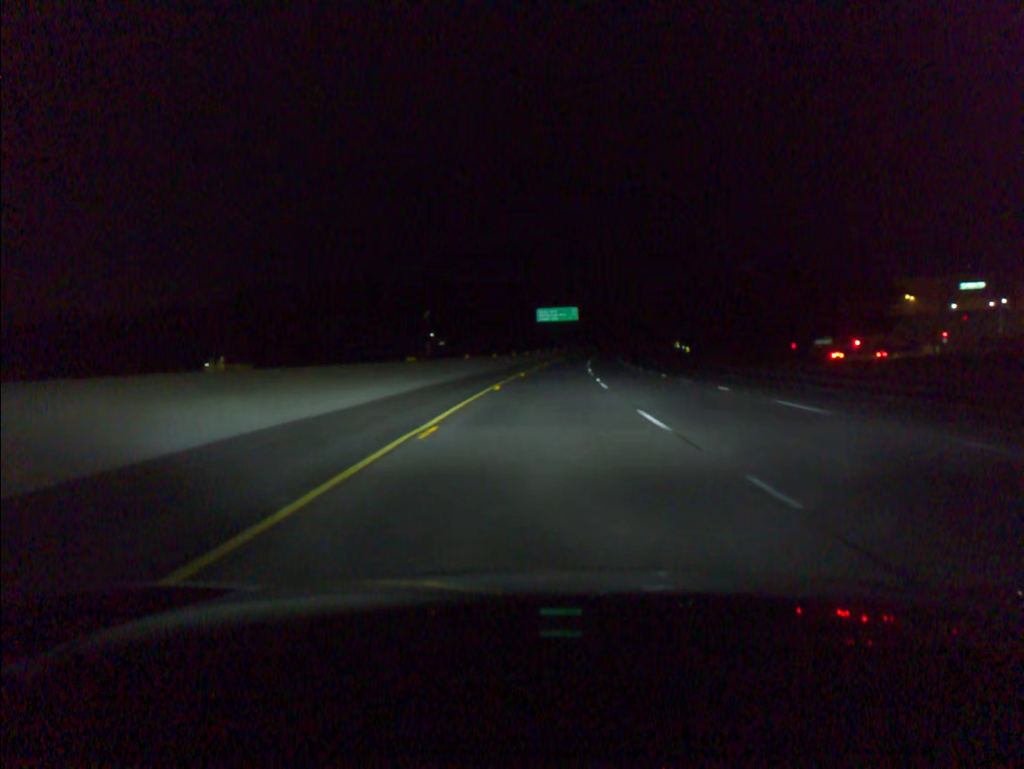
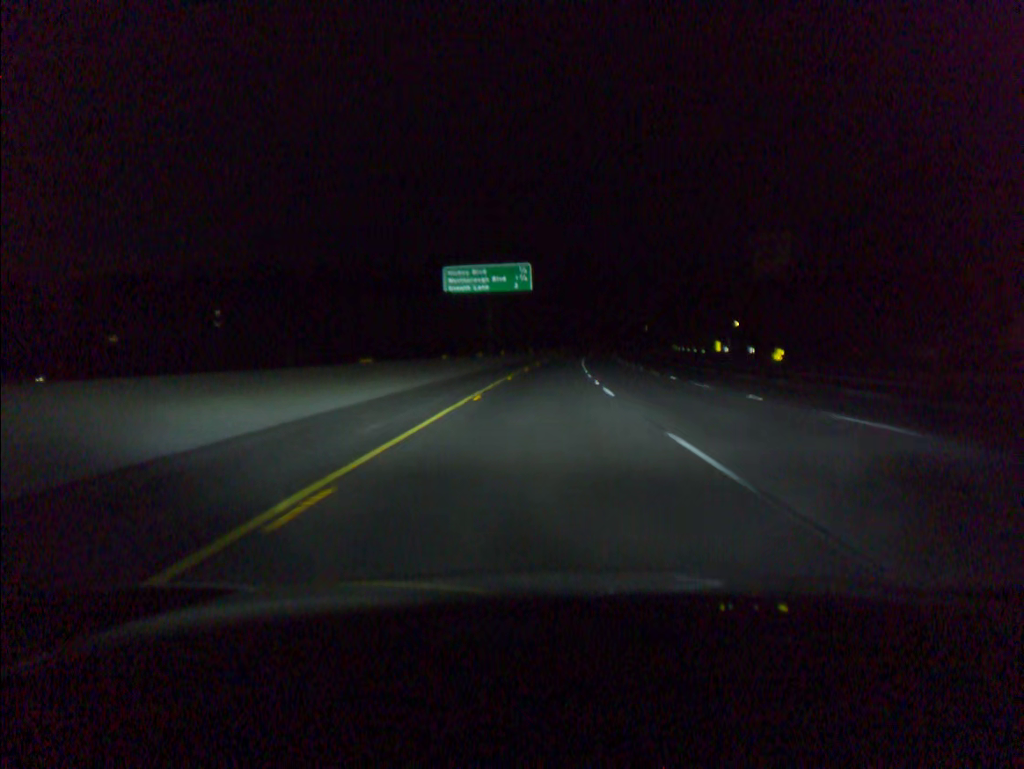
(+2.8, +78.1) m; +4°
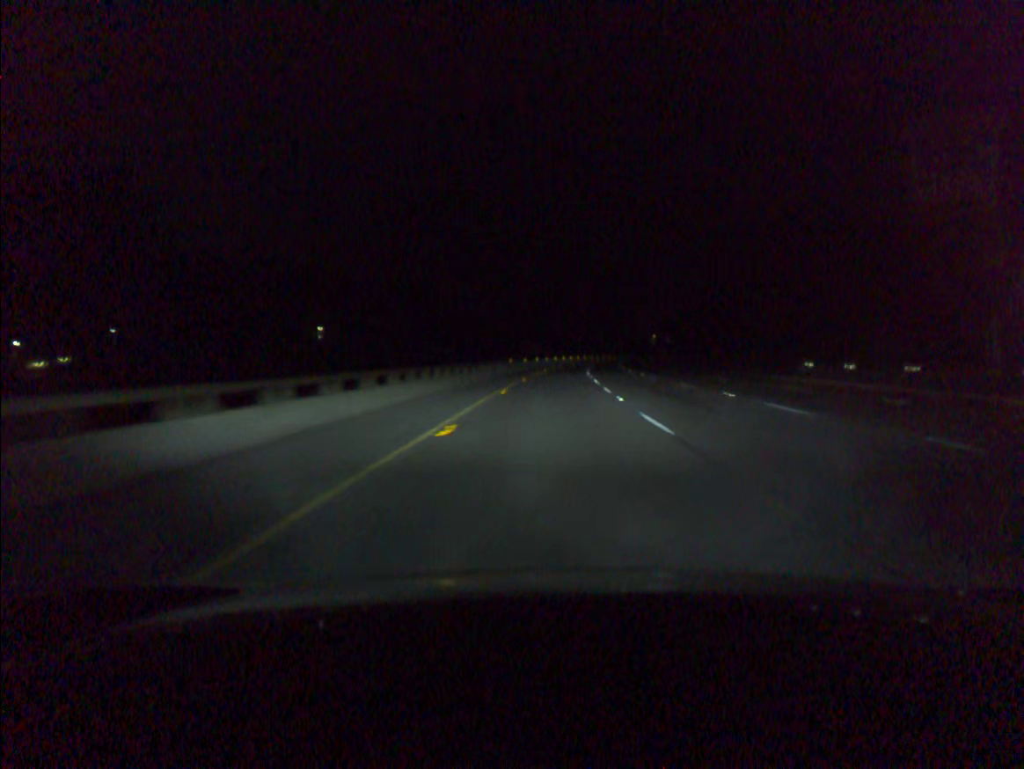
(+3.5, +97.3) m; +4°
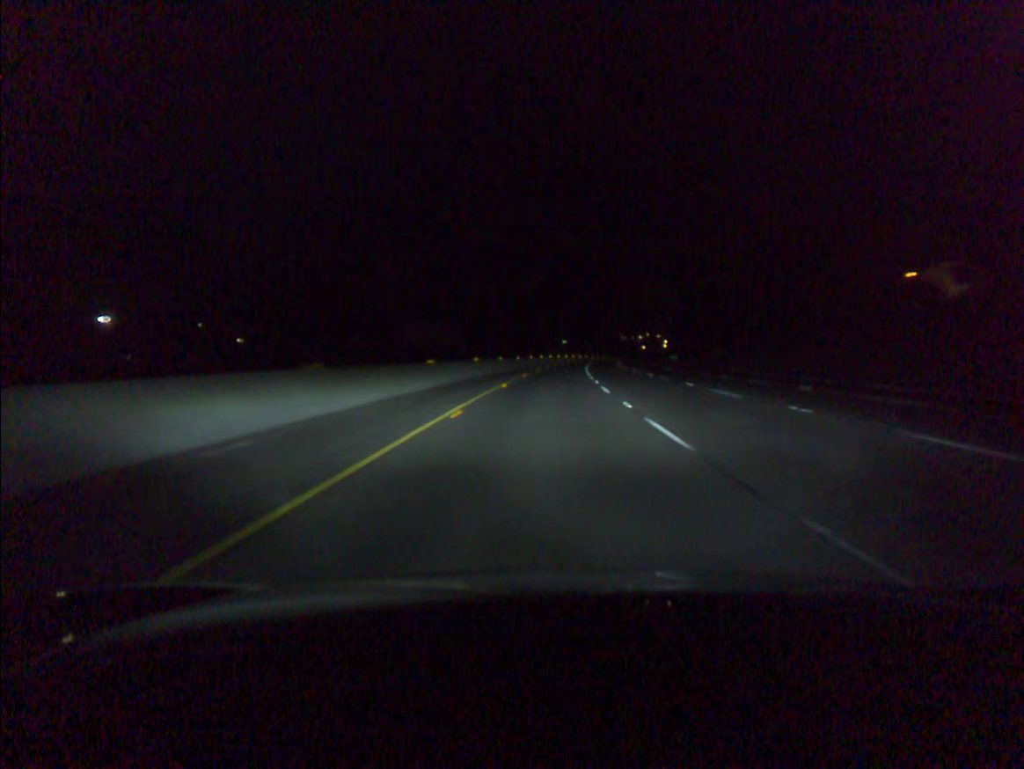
(+4.0, +96.5) m; +5°
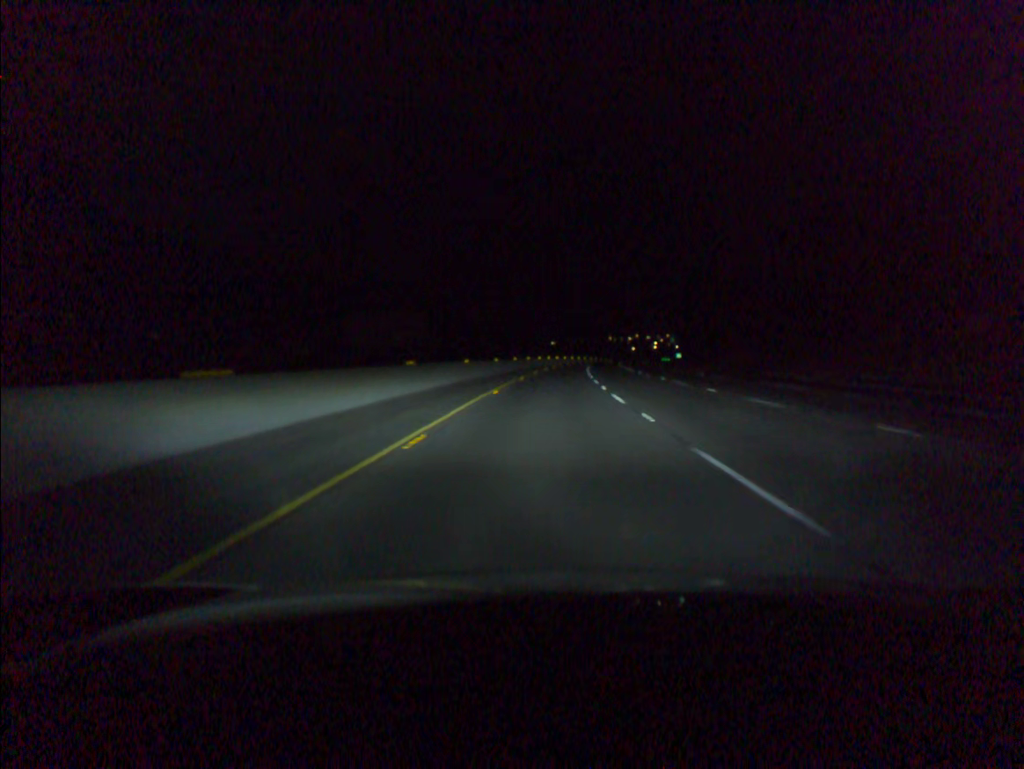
(+0.1, +19.3) m; +1°
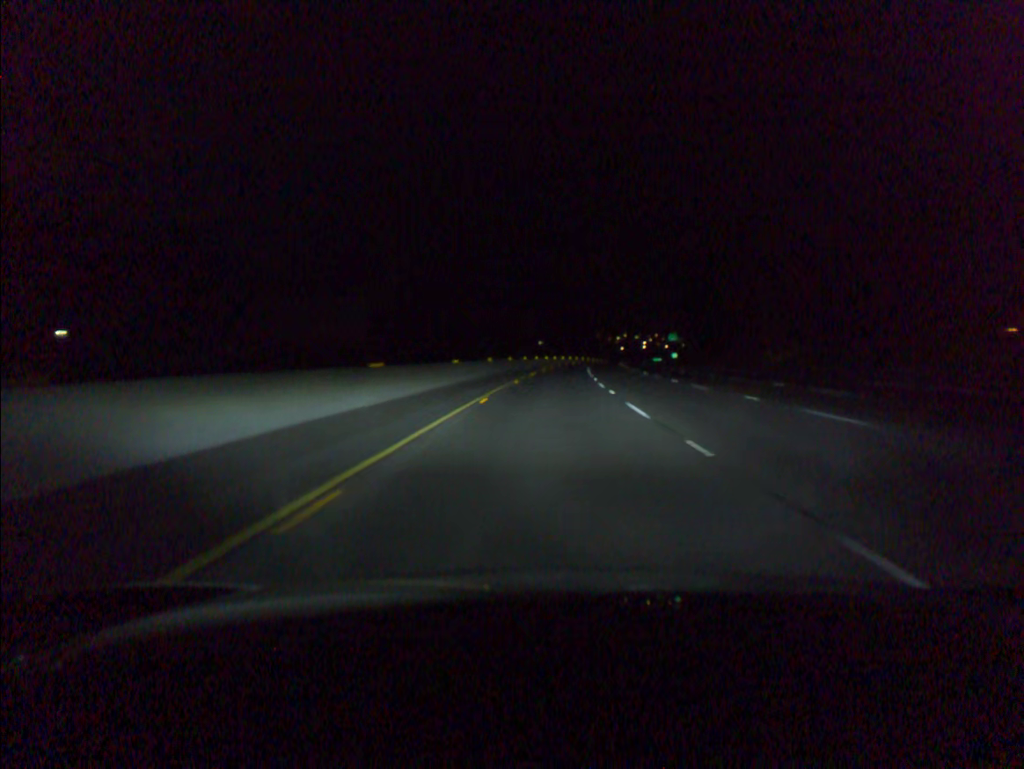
(+0.2, +19.3) m; +1°
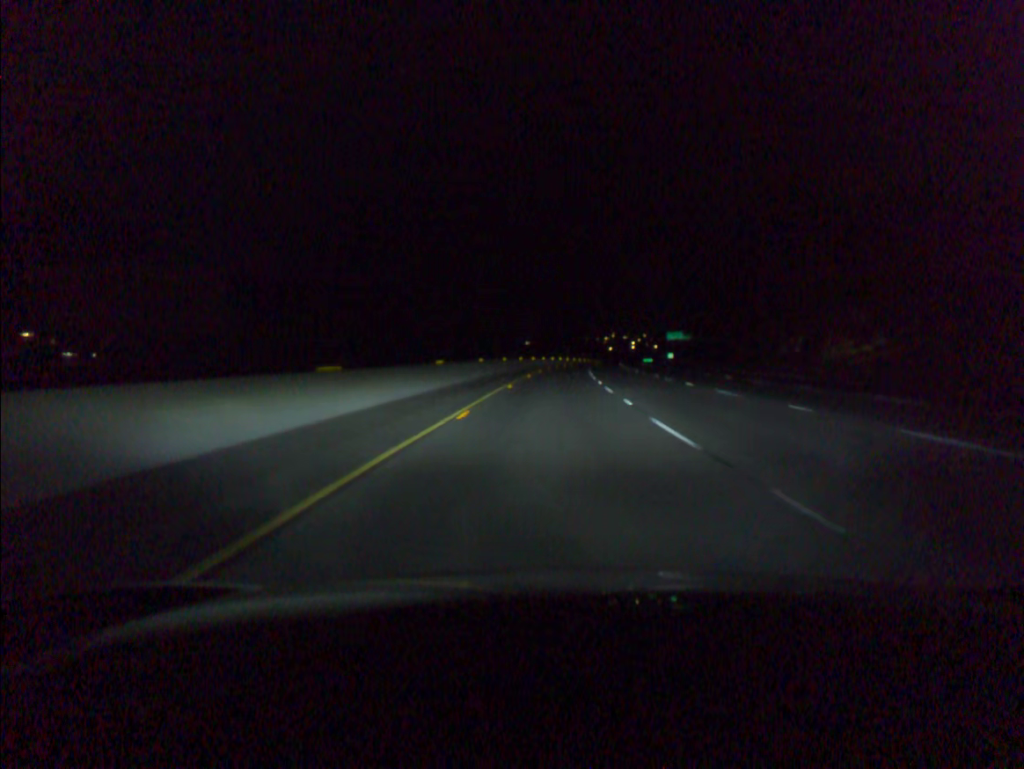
(+0.1, +19.4) m; +1°
